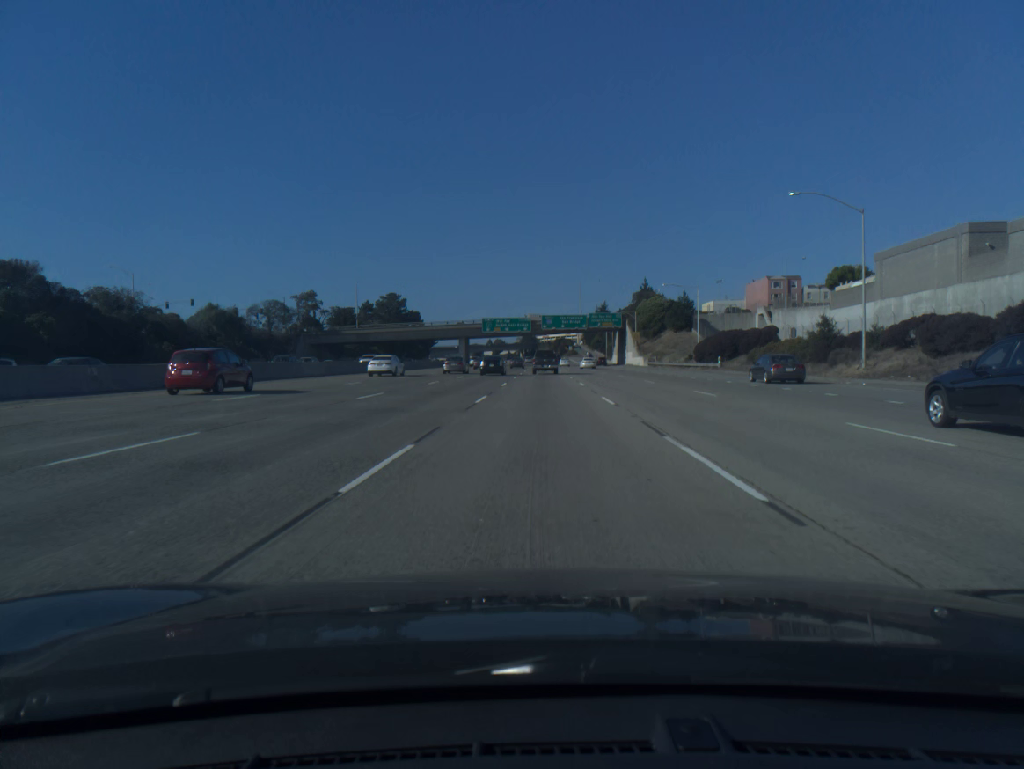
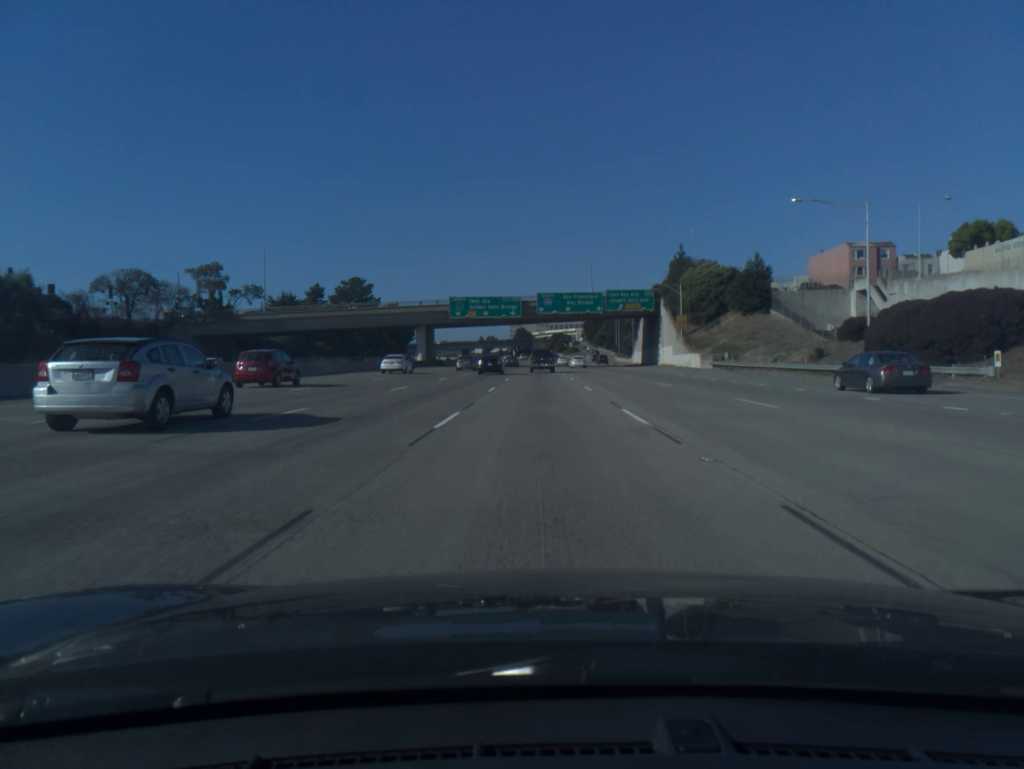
(+0.1, +50.2) m; 0°
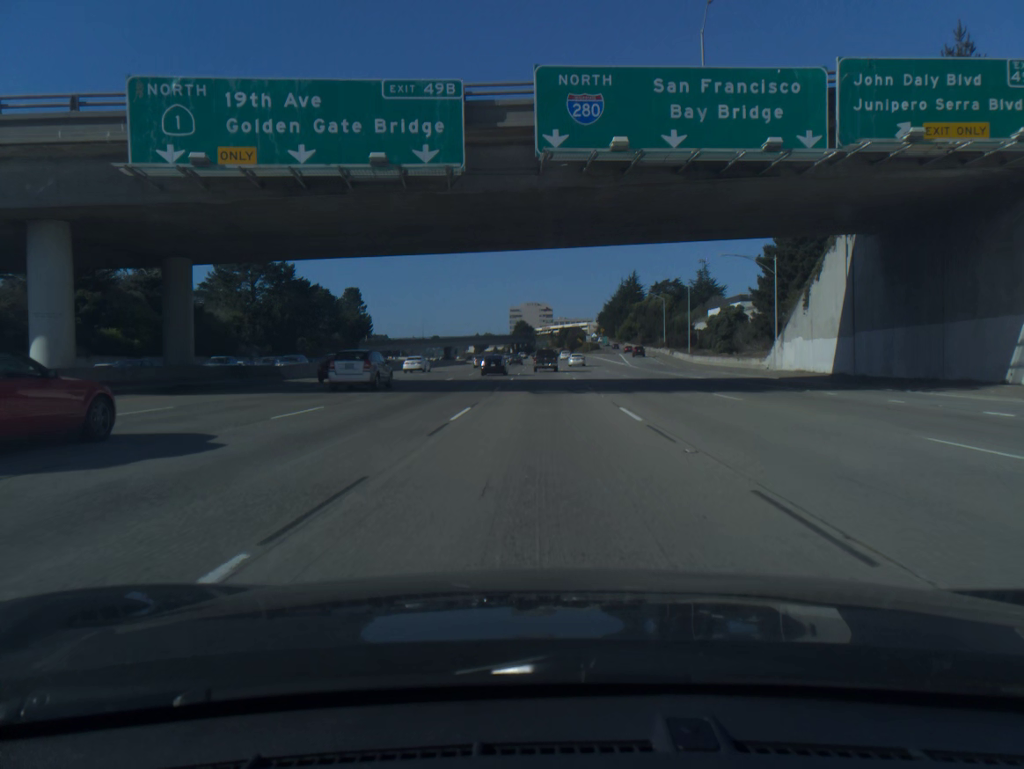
(-0.2, +84.0) m; 0°
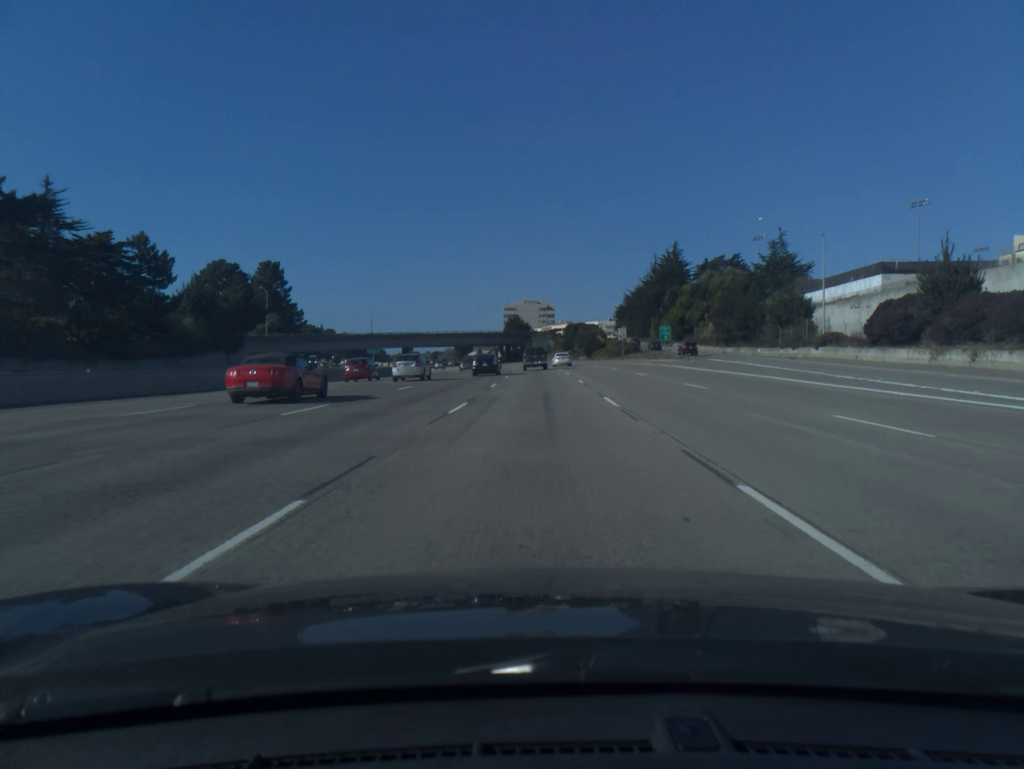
(+0.4, +84.2) m; 0°
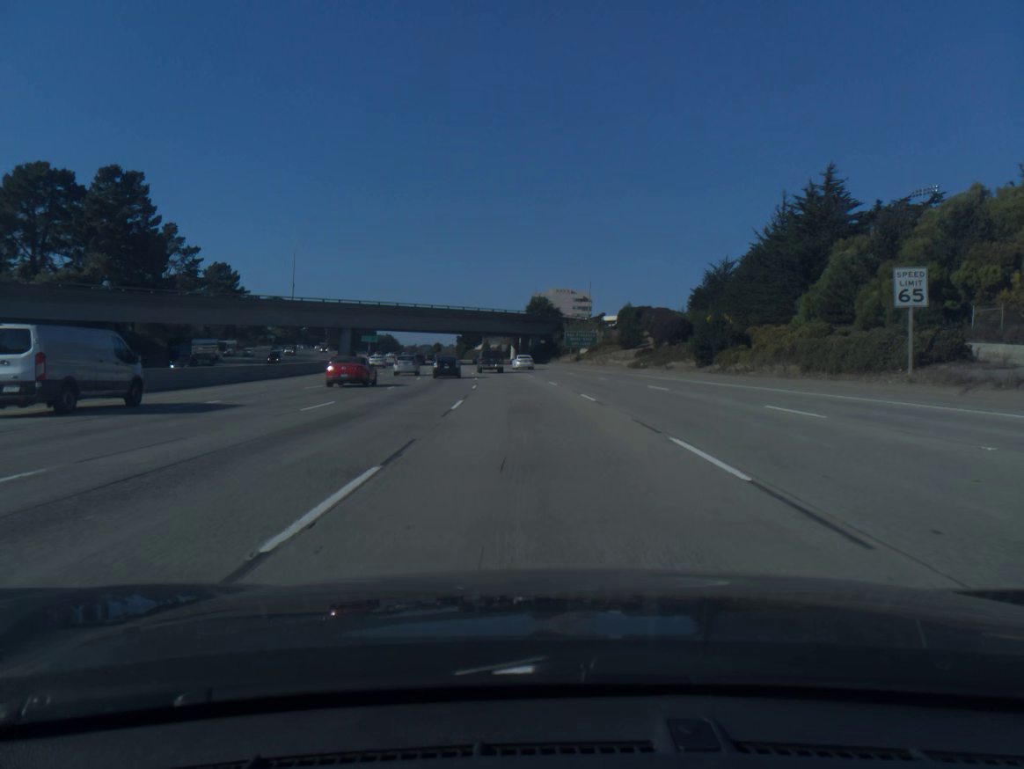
(-0.9, +83.6) m; -2°
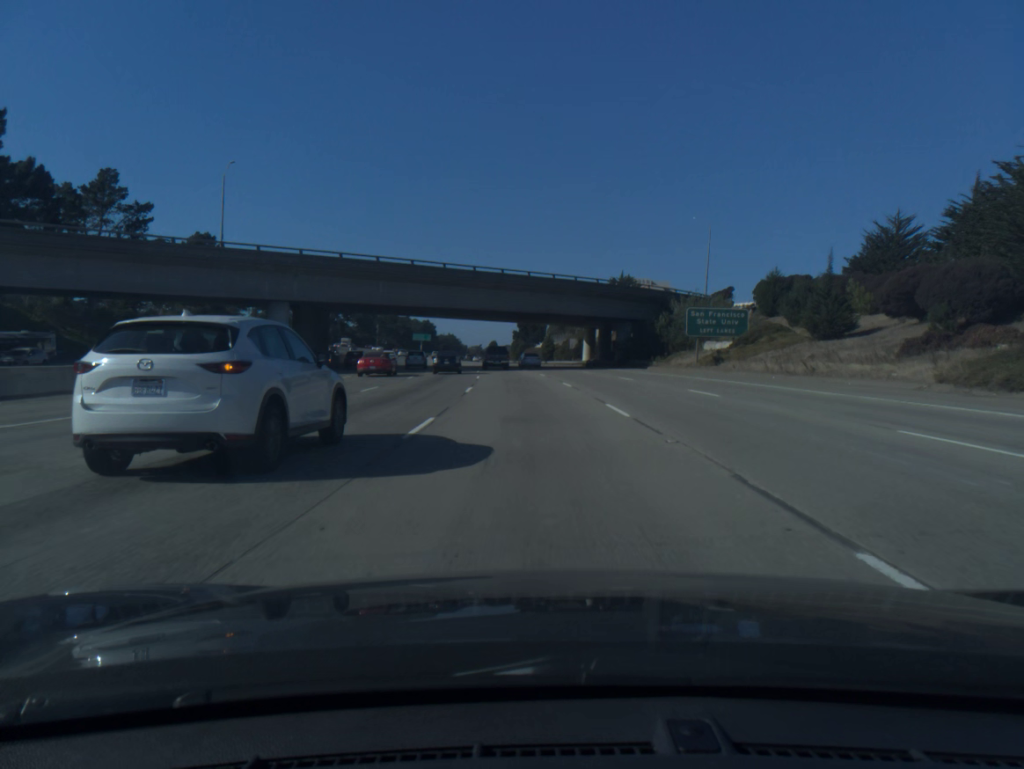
(-2.1, +50.1) m; -5°
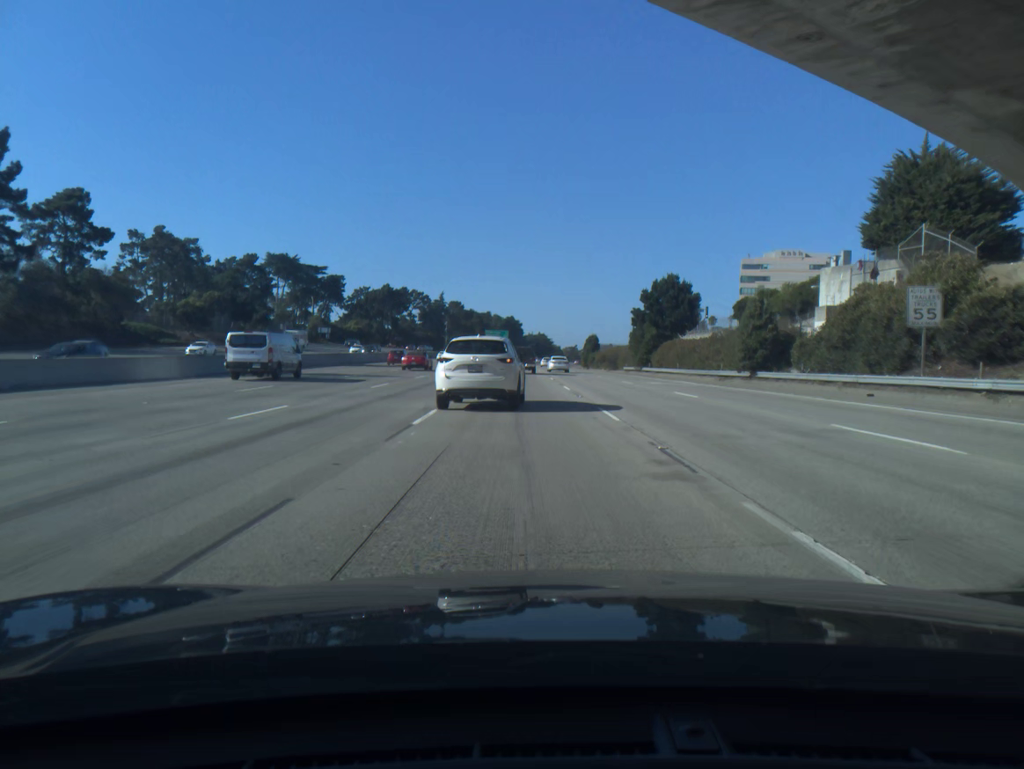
(-5.4, +83.8) m; -7°
